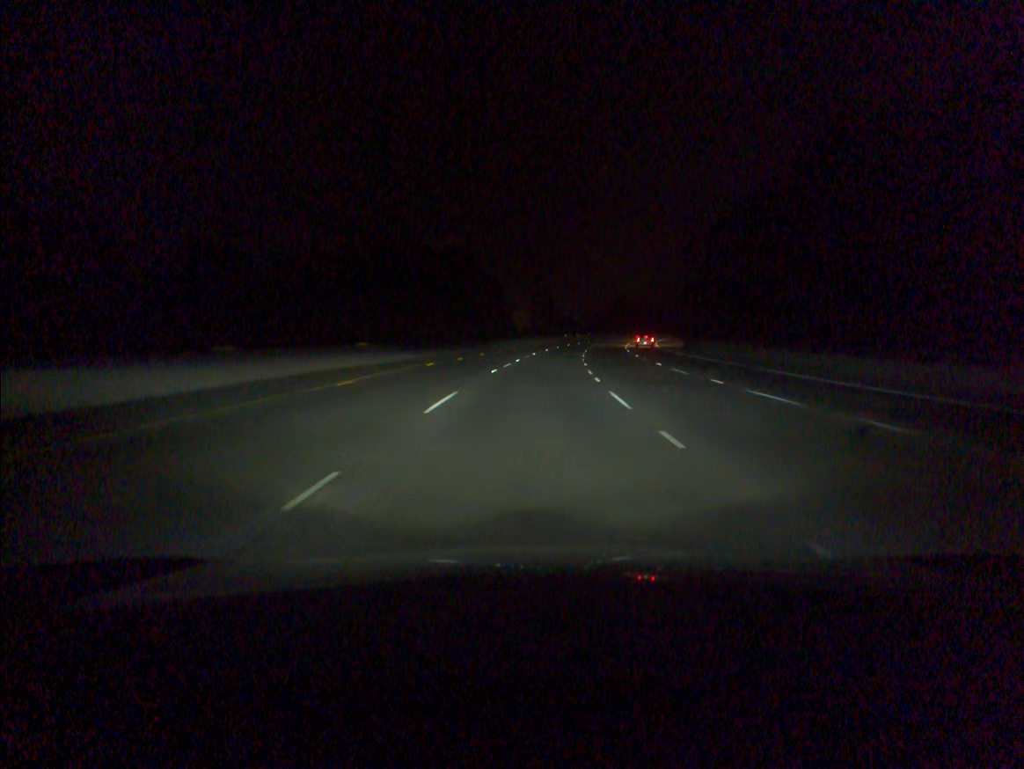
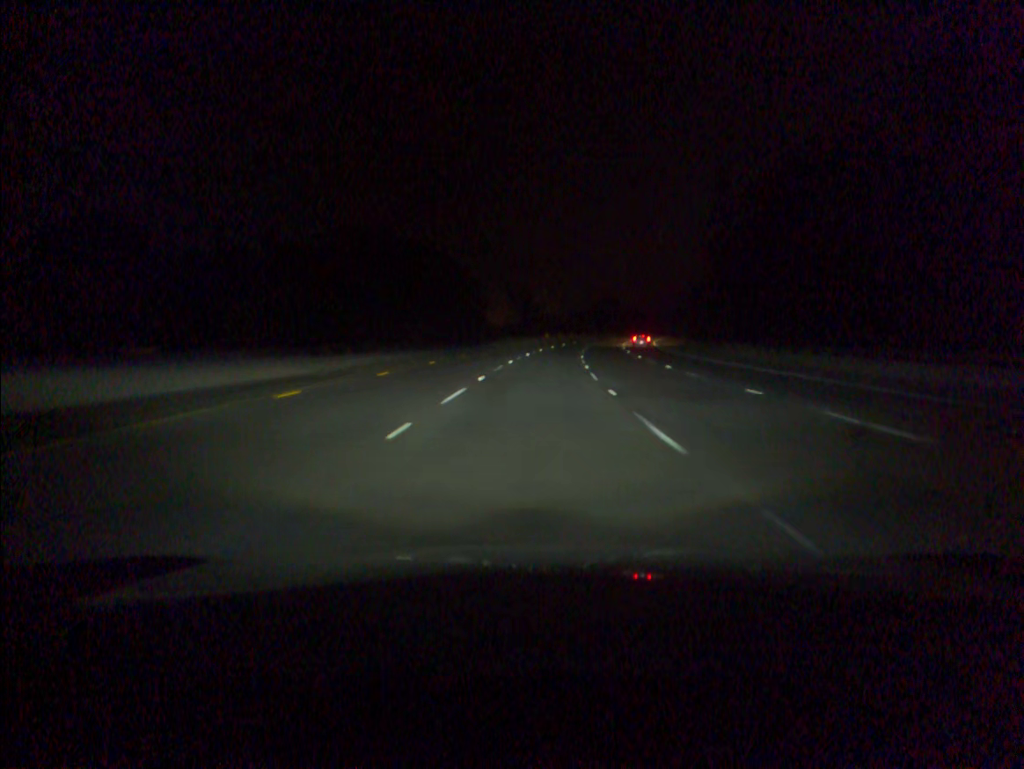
(+0.3, +19.5) m; +2°
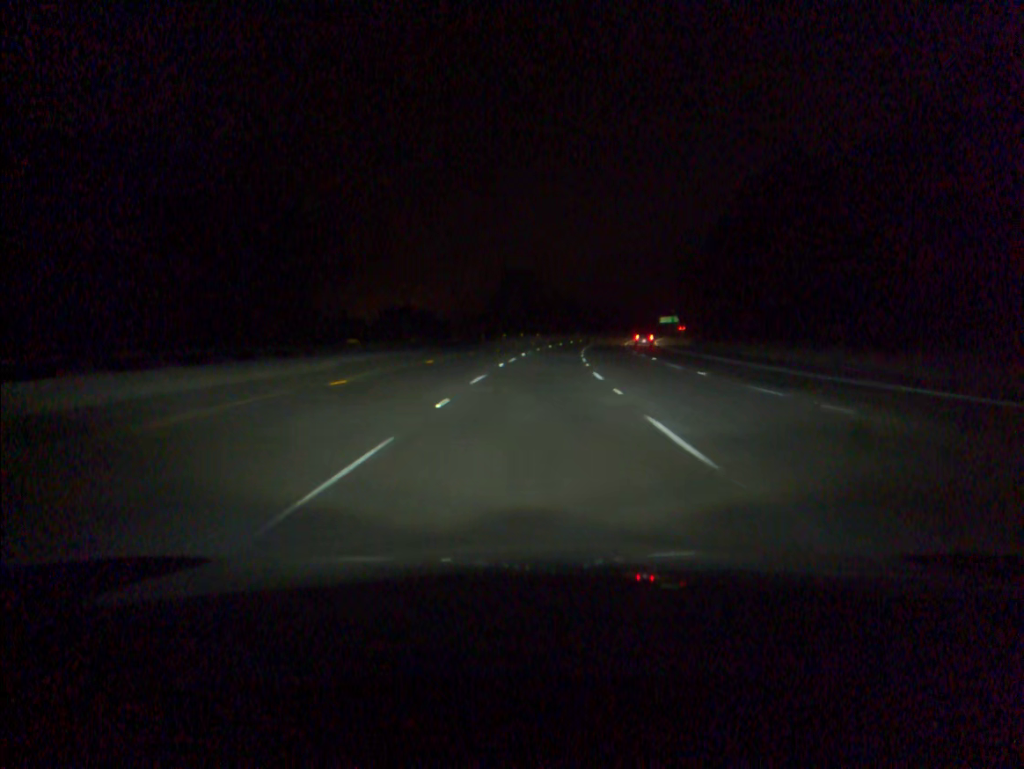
(+6.7, +96.9) m; +8°
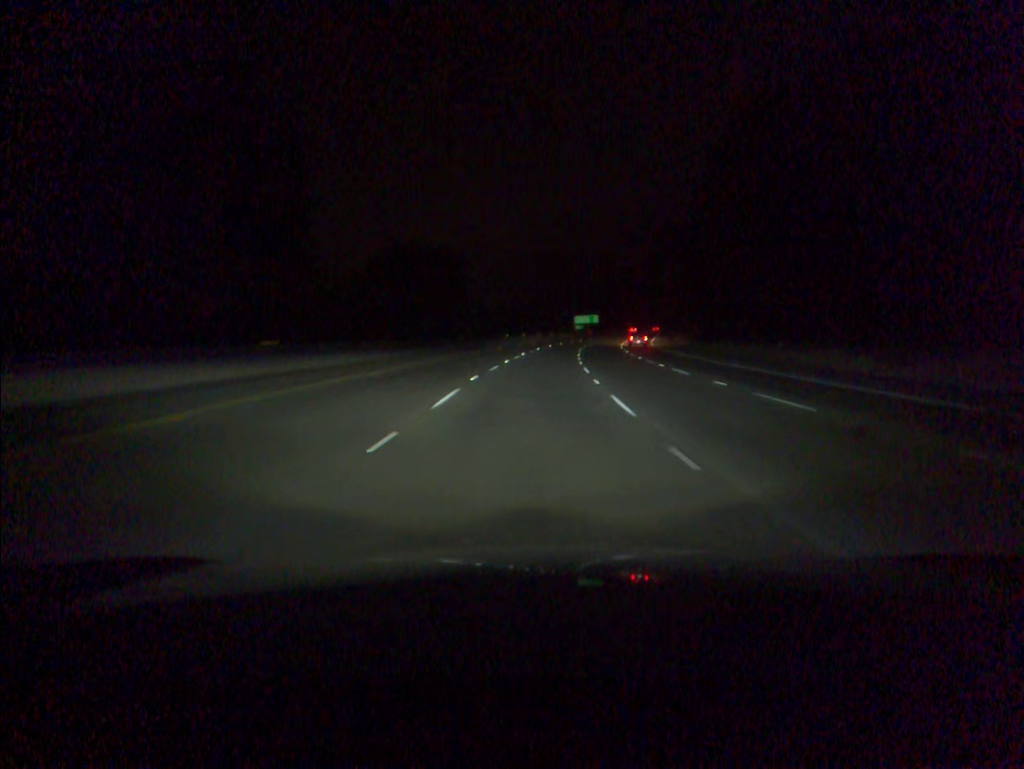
(+6.8, +96.2) m; +8°
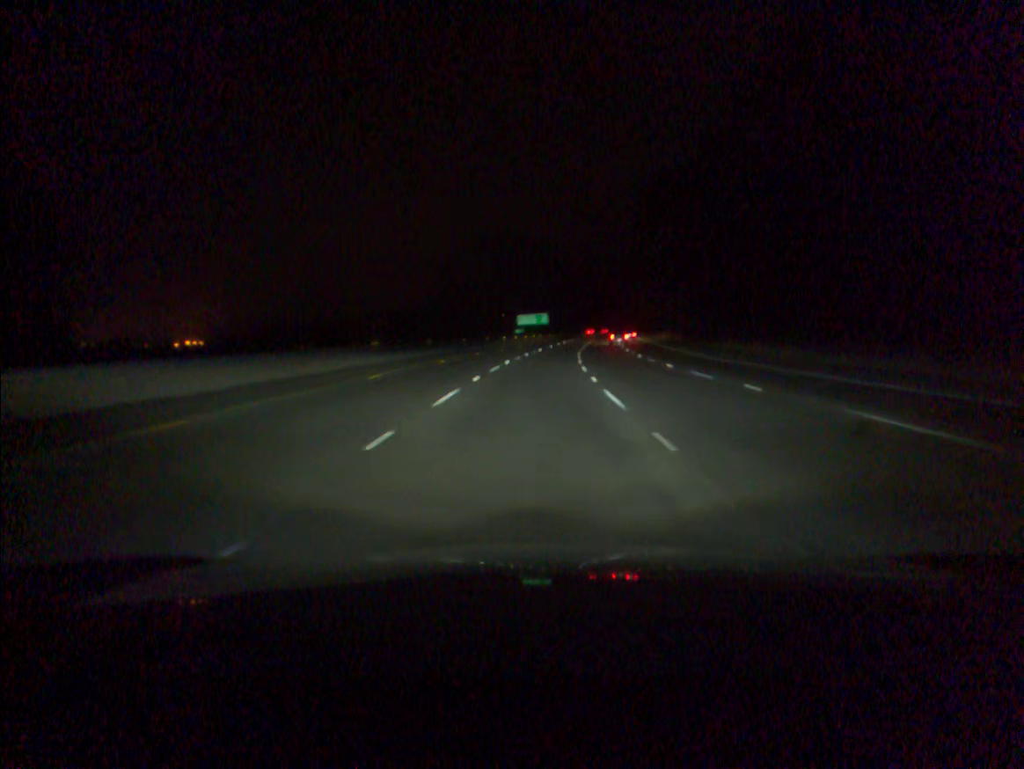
(+2.3, +57.7) m; +4°
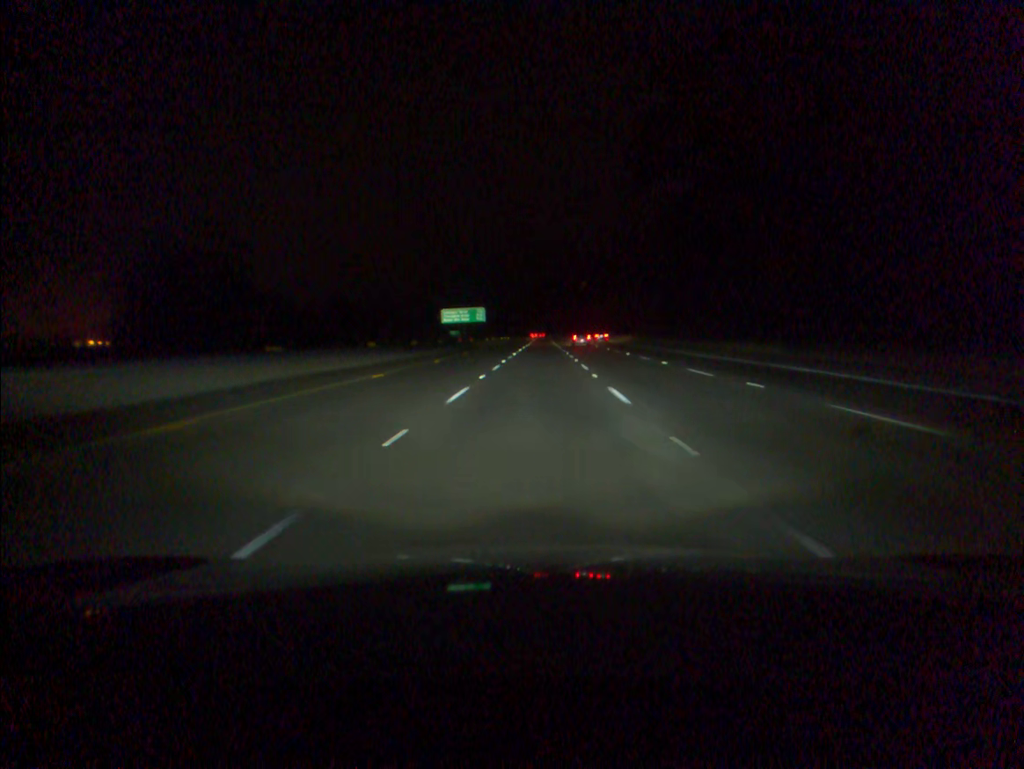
(+2.3, +57.7) m; +4°
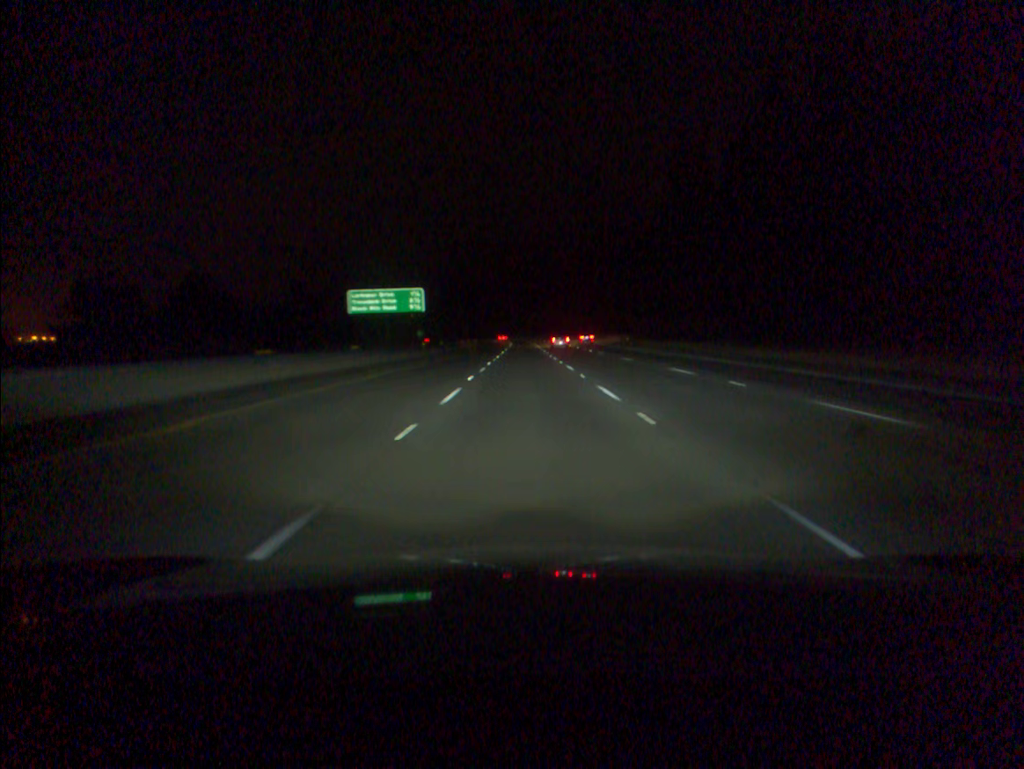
(+1.1, +57.8) m; +2°
